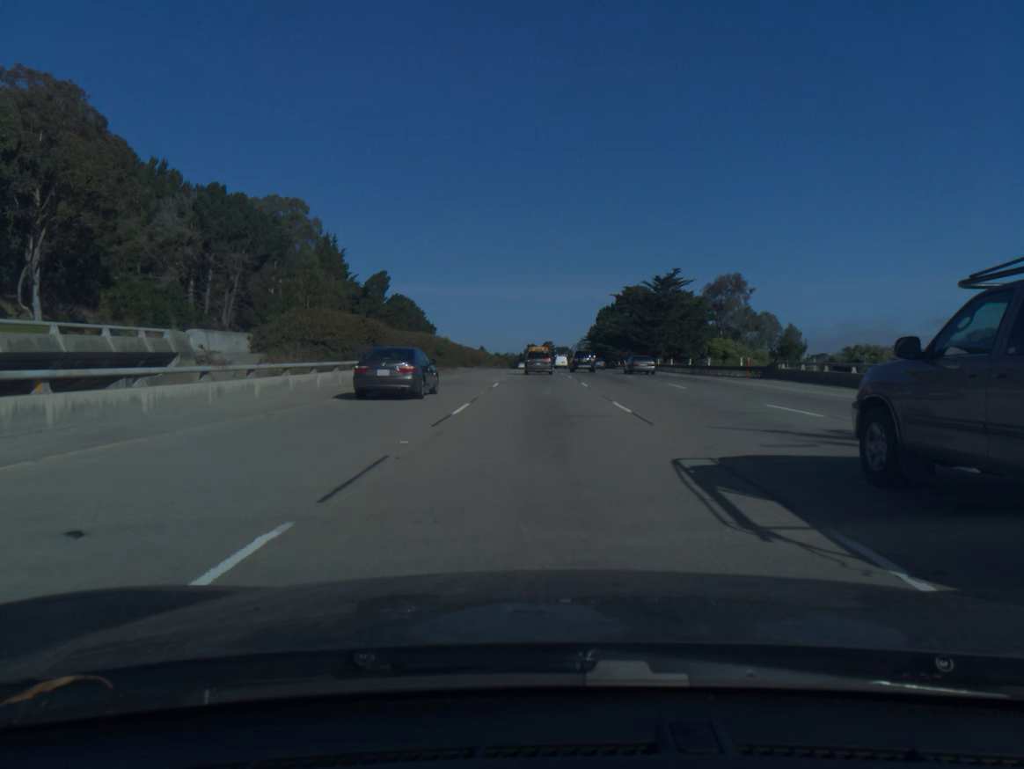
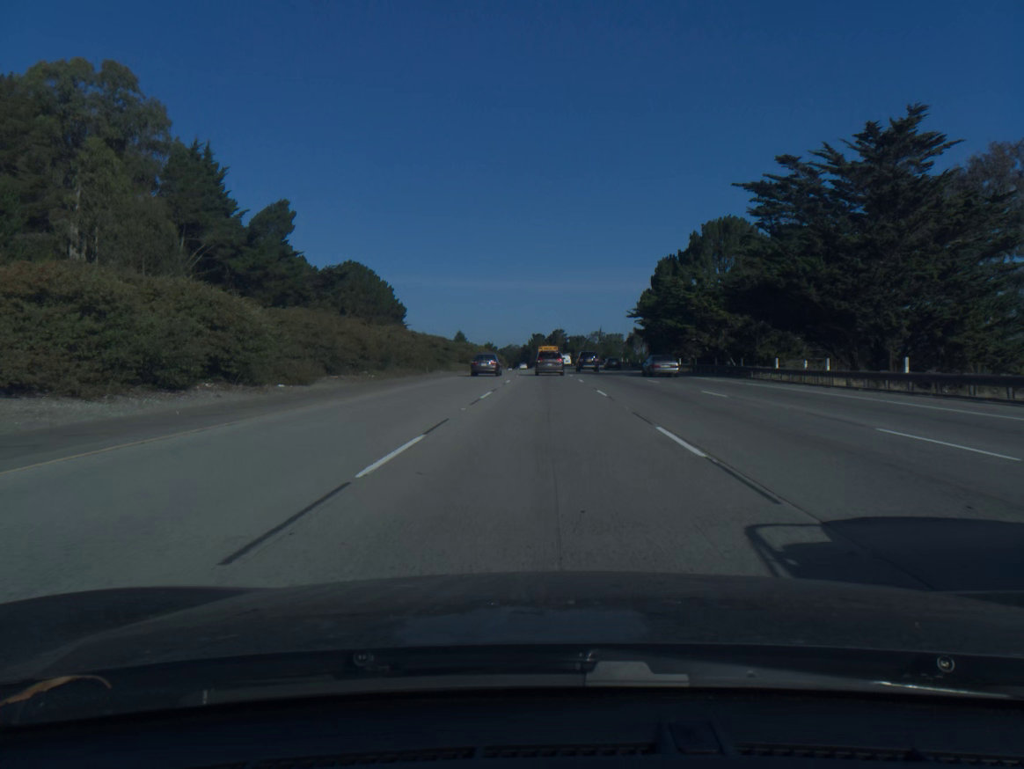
(-0.2, +76.5) m; -1°
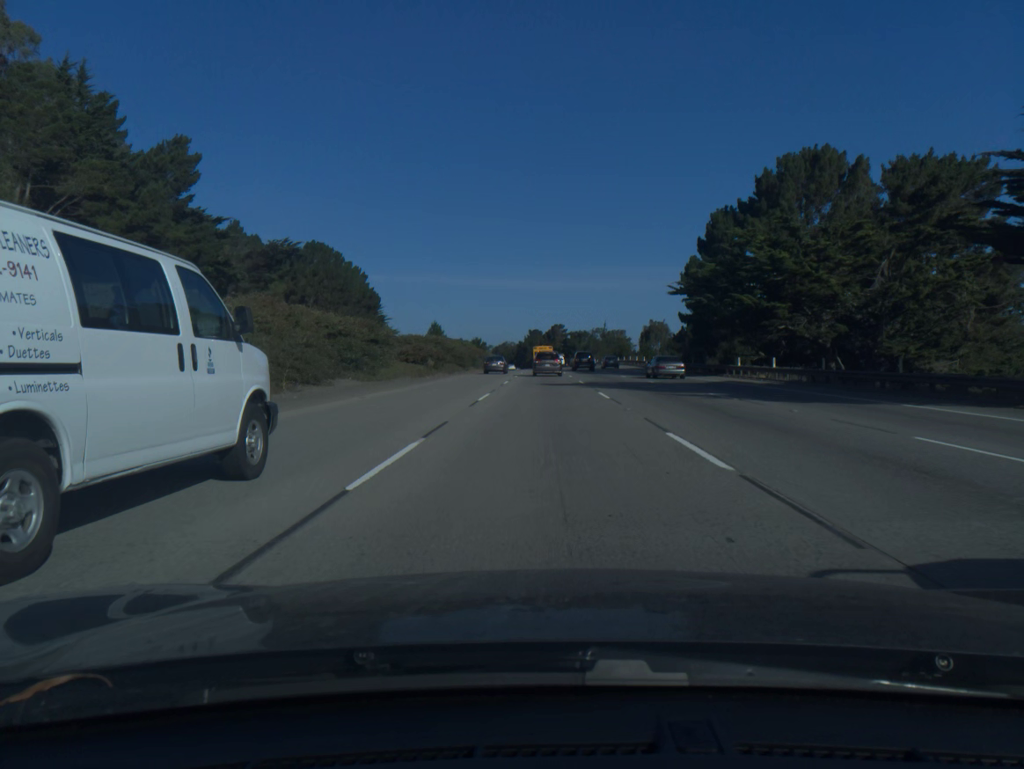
(+0.1, +30.1) m; 0°
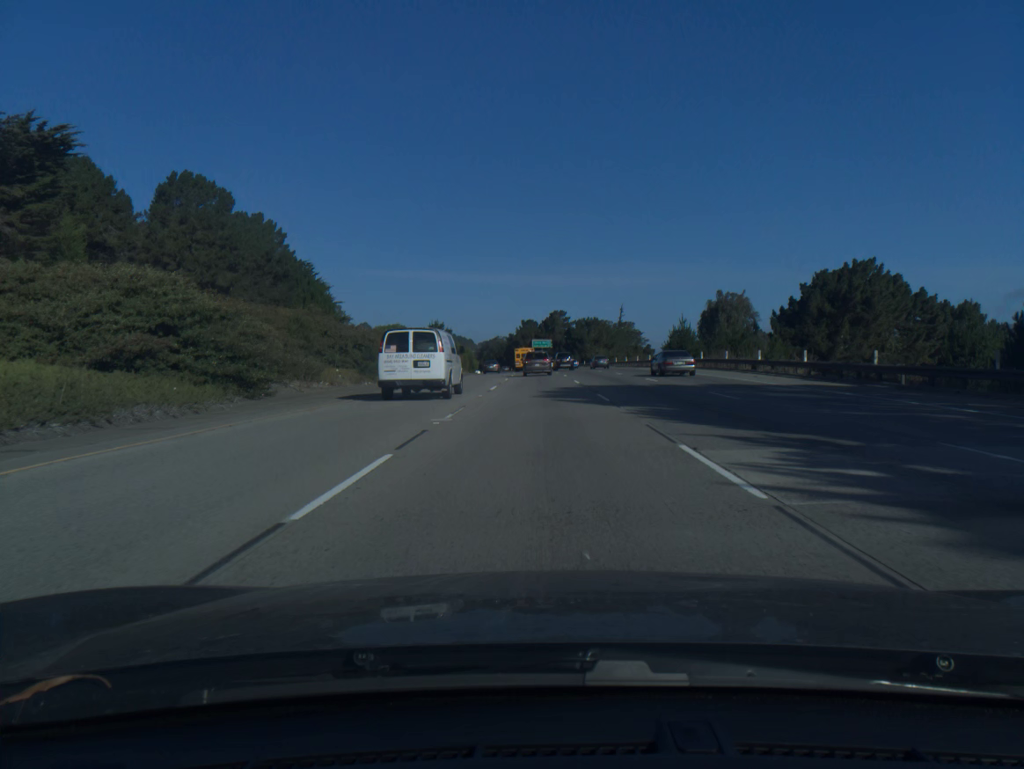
(+0.2, +59.6) m; 0°
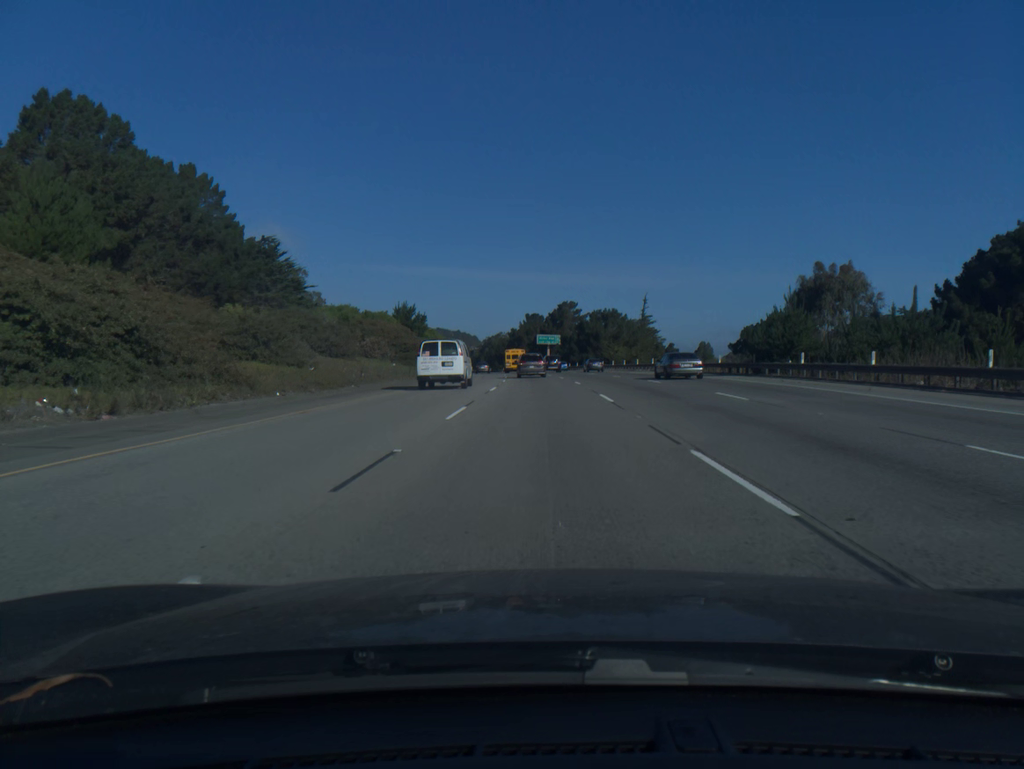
(-0.1, +29.9) m; 0°
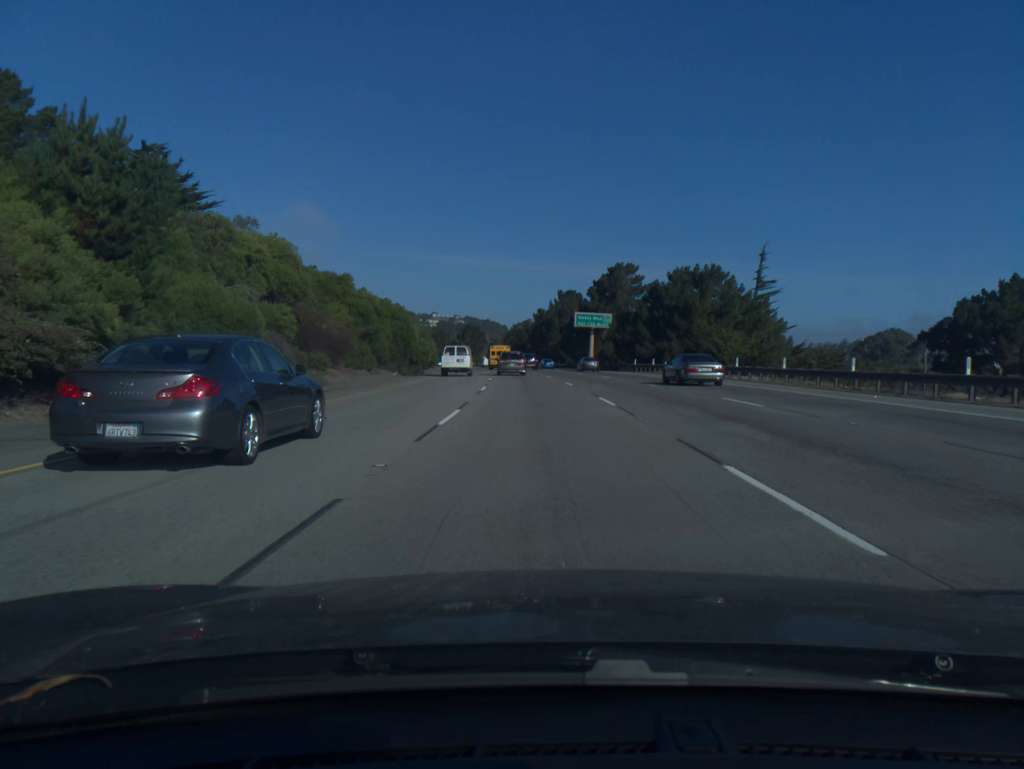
(-0.9, +59.9) m; -2°
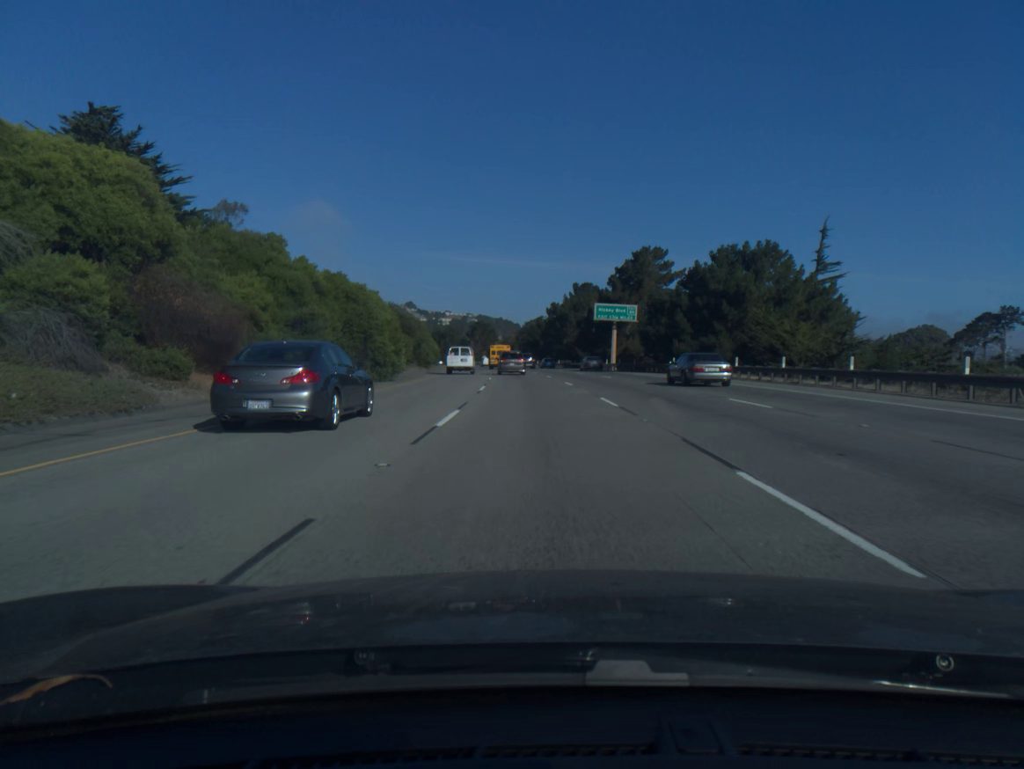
(-0.1, +15.1) m; -1°
